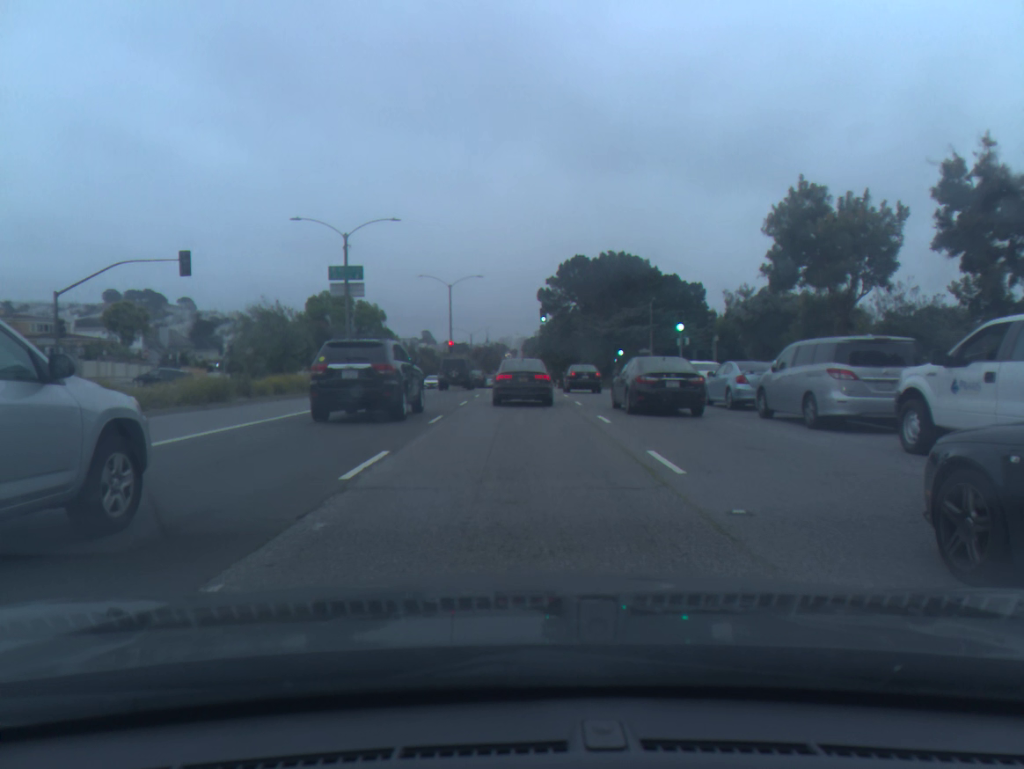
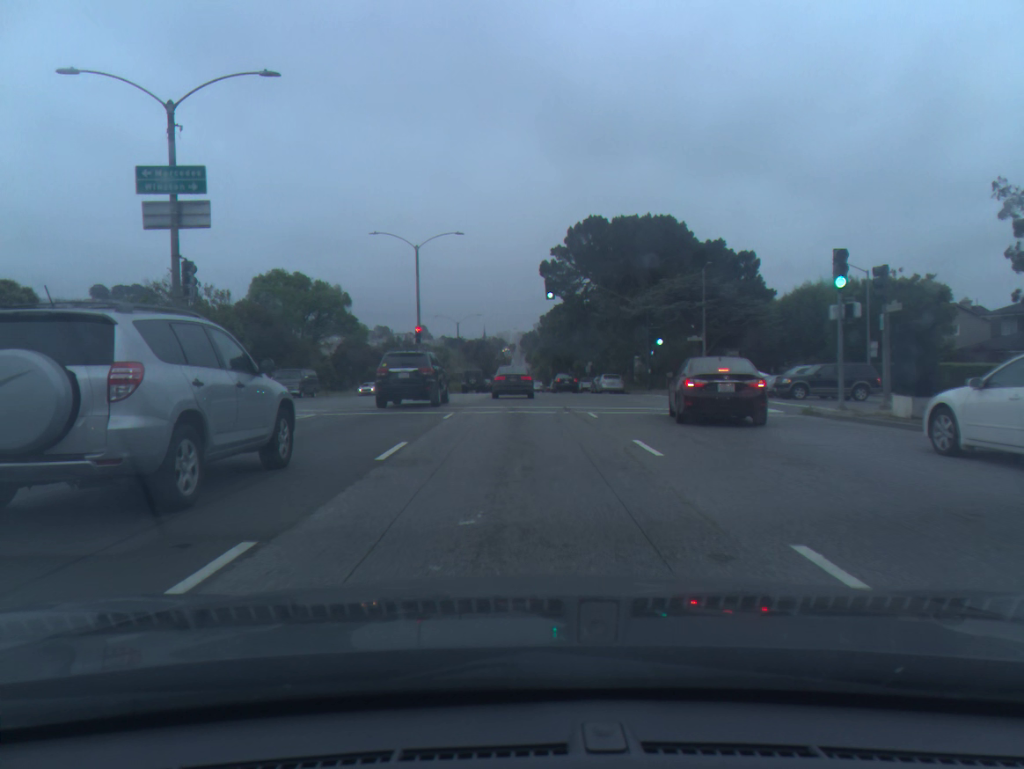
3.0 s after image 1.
(-0.1, +20.4) m; 0°
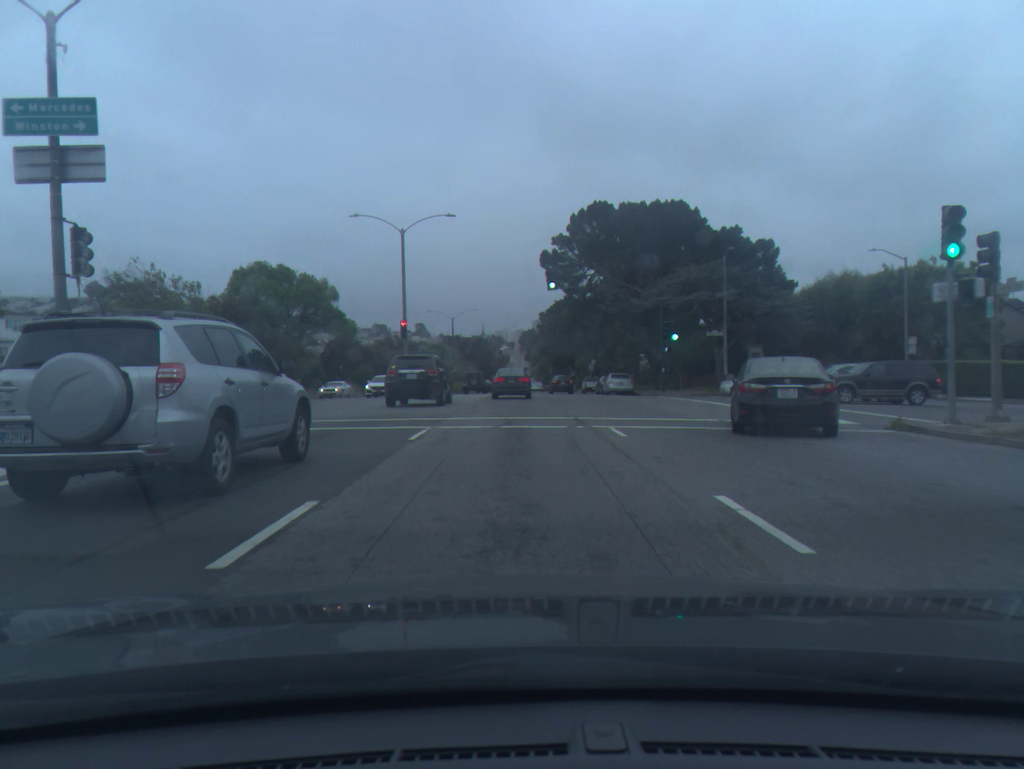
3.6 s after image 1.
(0.0, +5.3) m; 0°
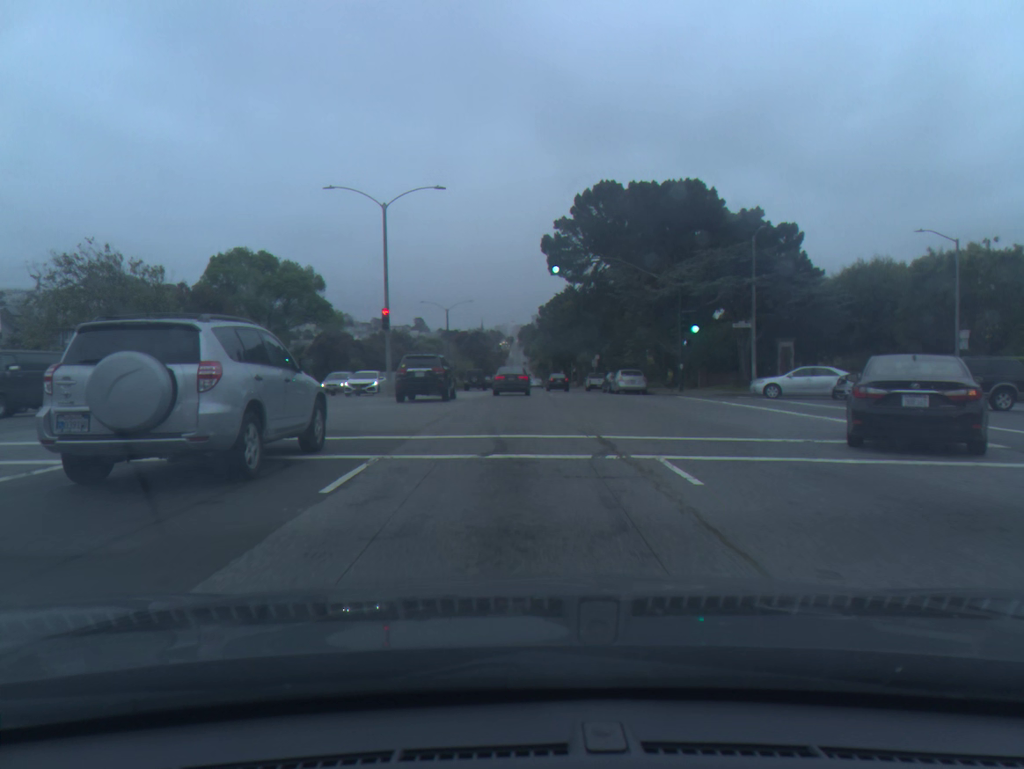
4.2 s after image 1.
(0.0, +5.6) m; 0°
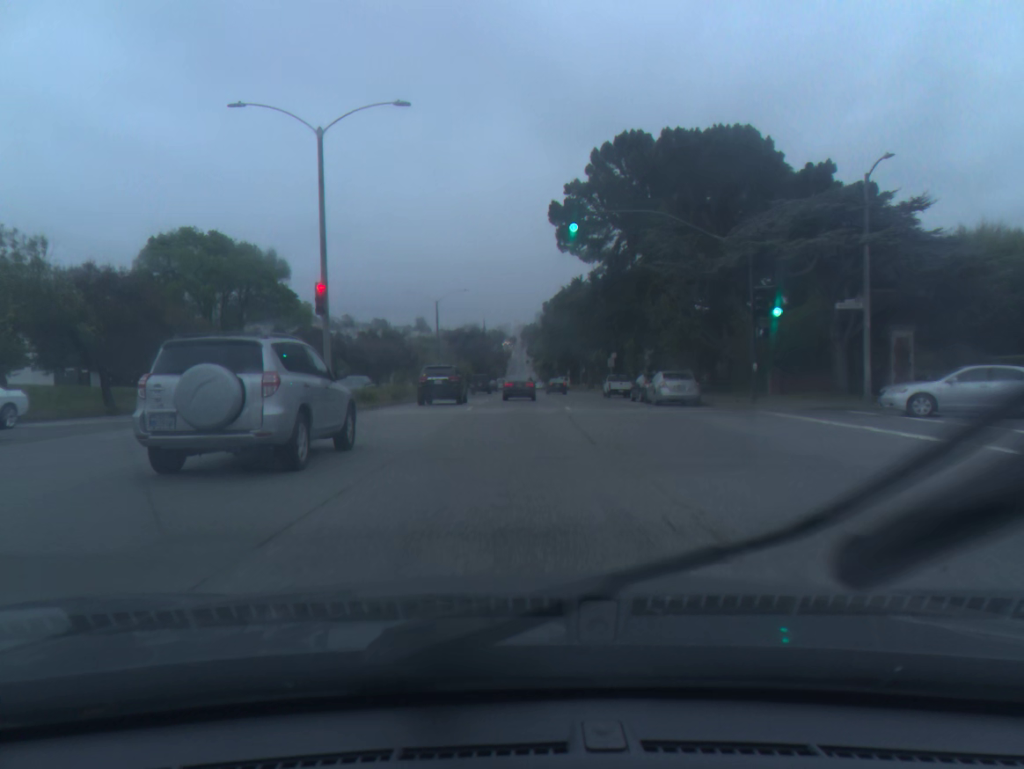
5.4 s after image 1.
(0.0, +12.3) m; 0°
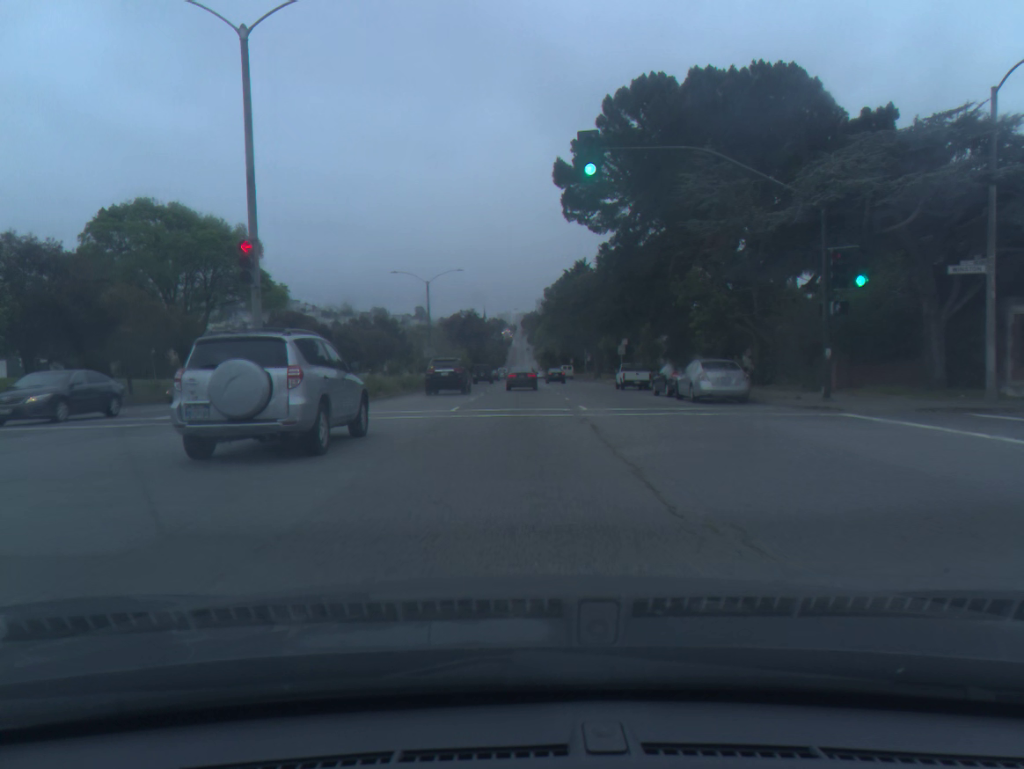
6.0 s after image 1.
(0.0, +6.7) m; 0°
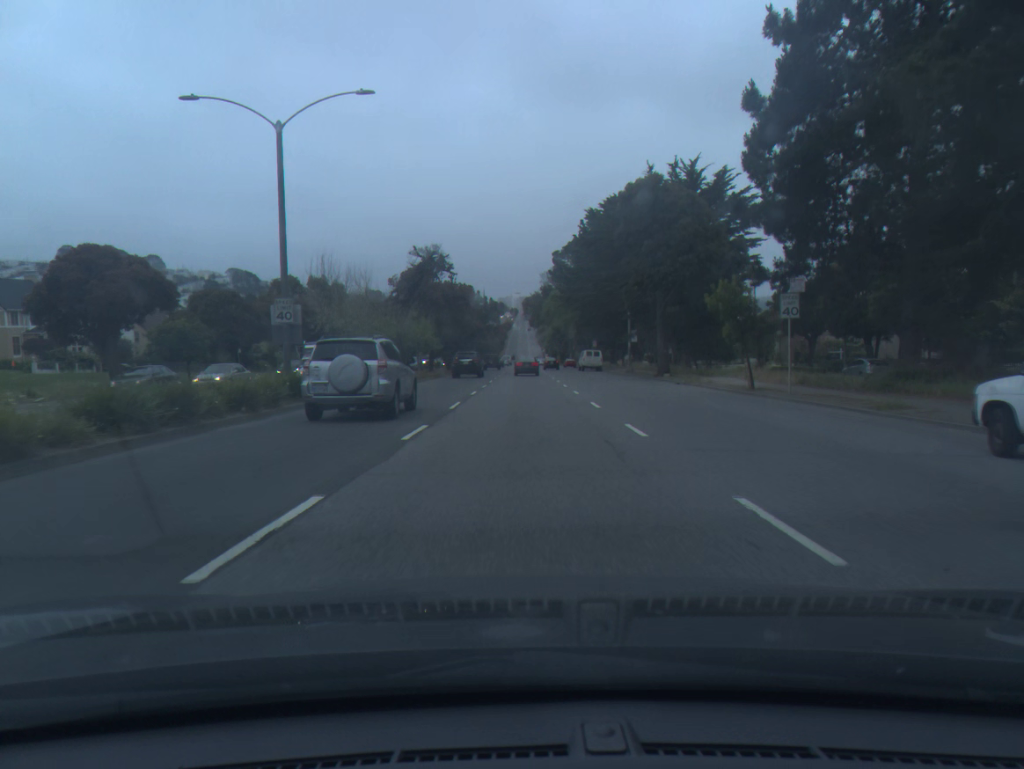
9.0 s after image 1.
(-0.2, +38.8) m; 0°
